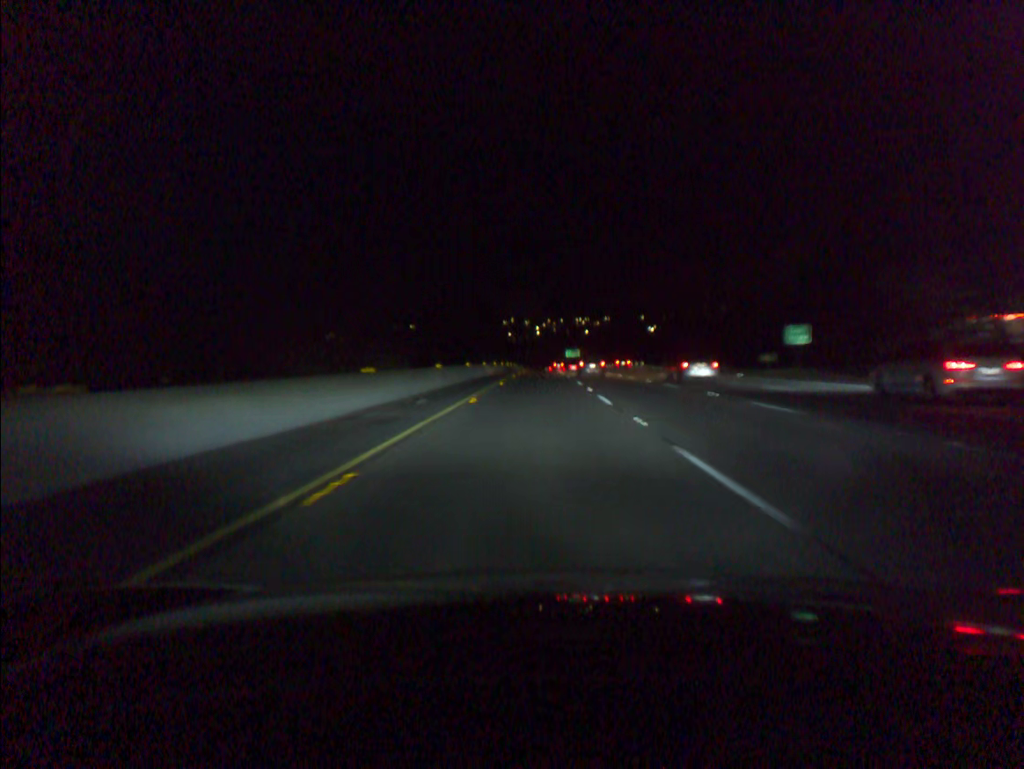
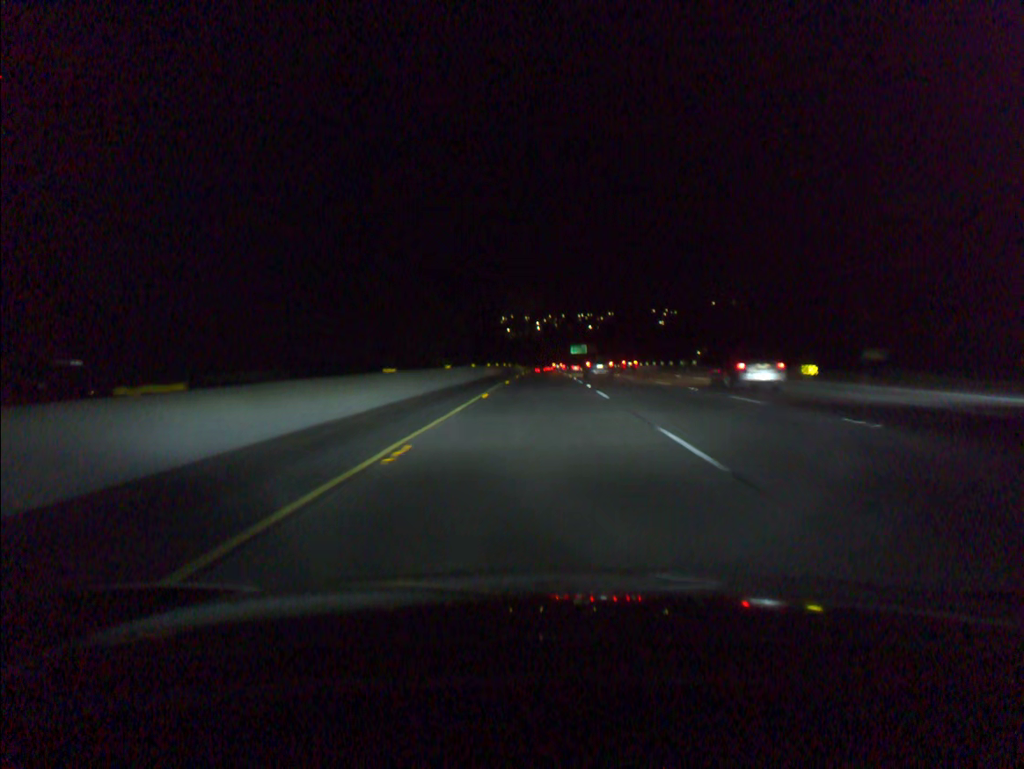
(-0.1, +41.4) m; 0°
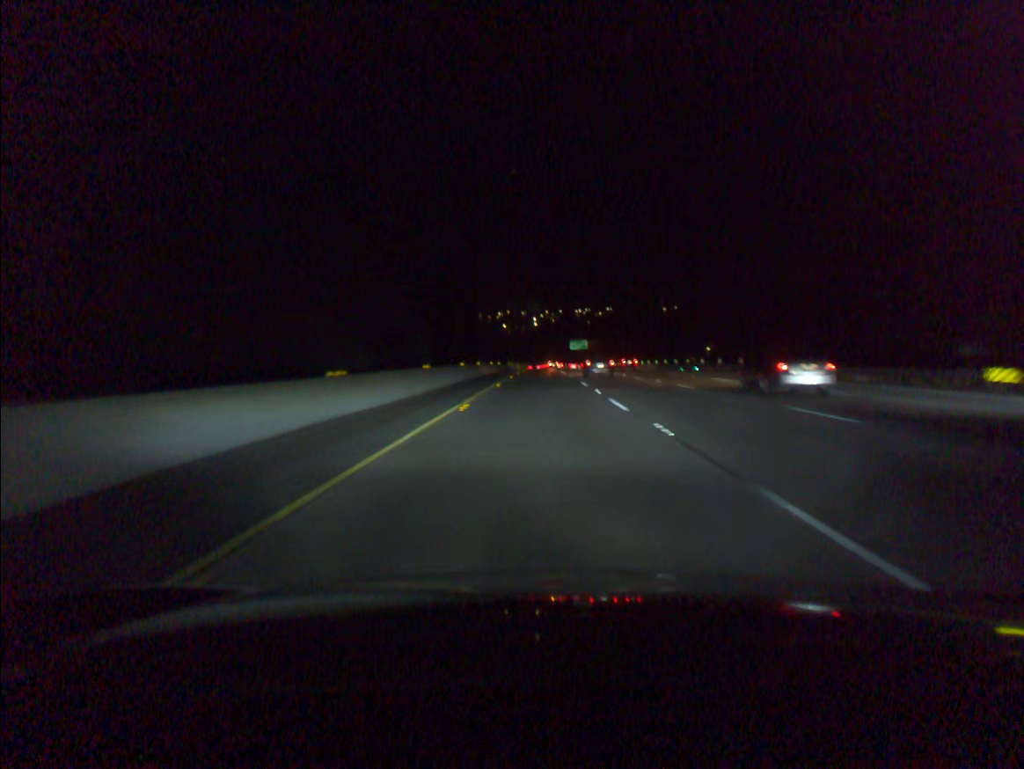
(0.0, +20.6) m; 0°
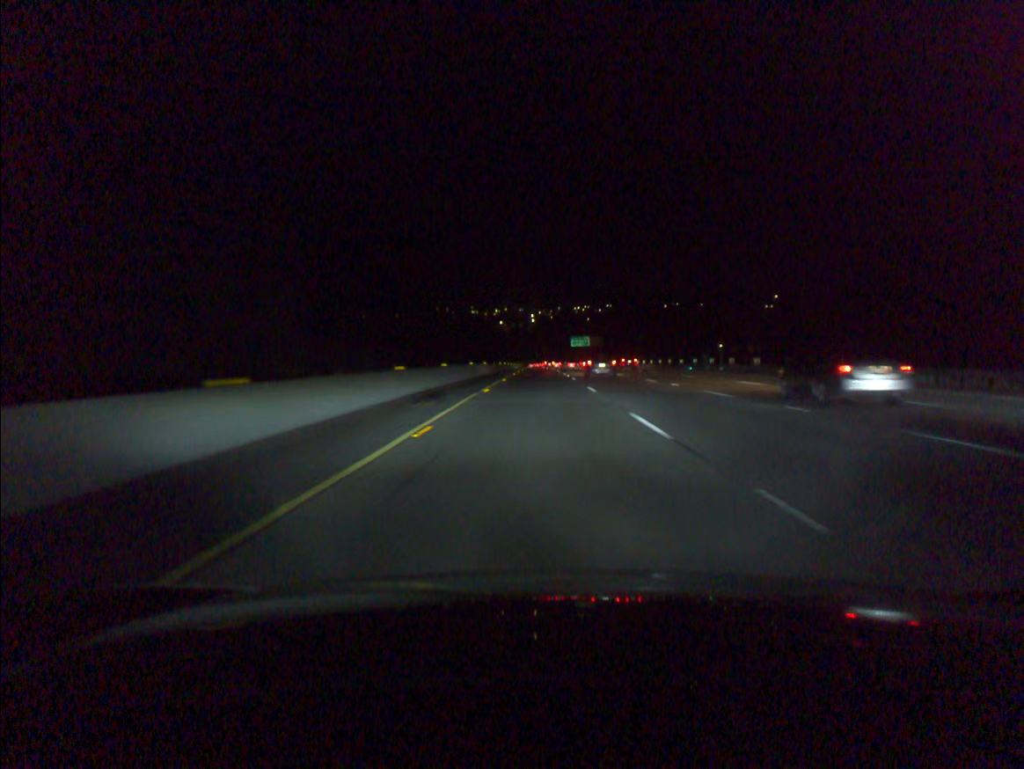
(0.0, +20.5) m; 0°
